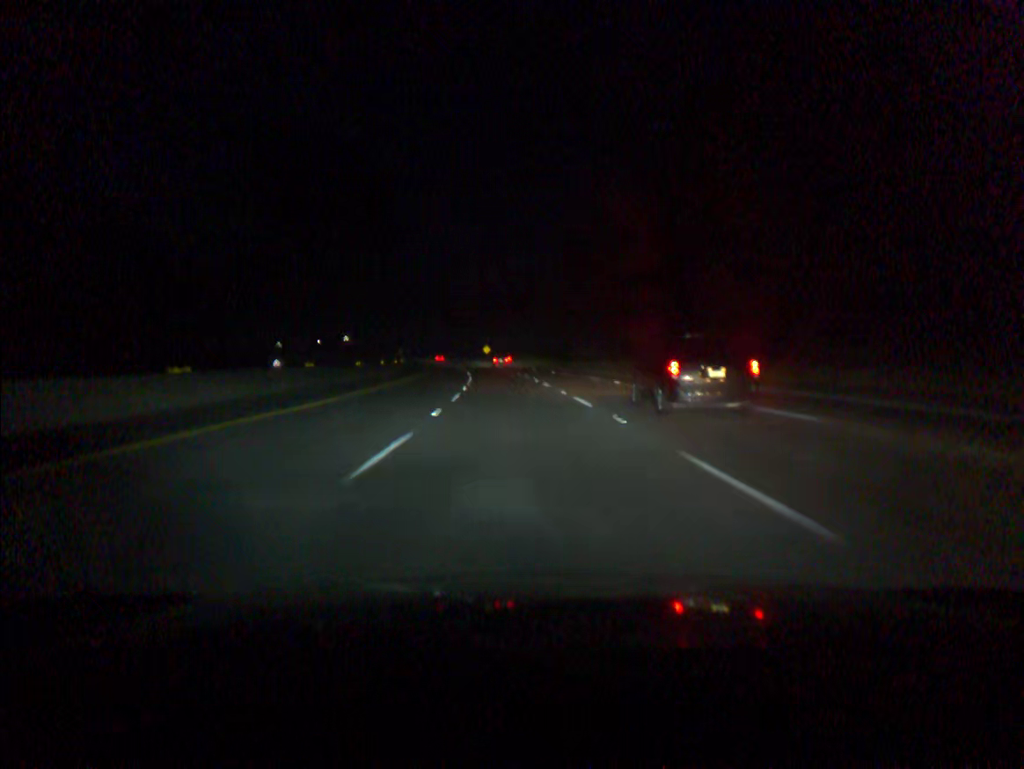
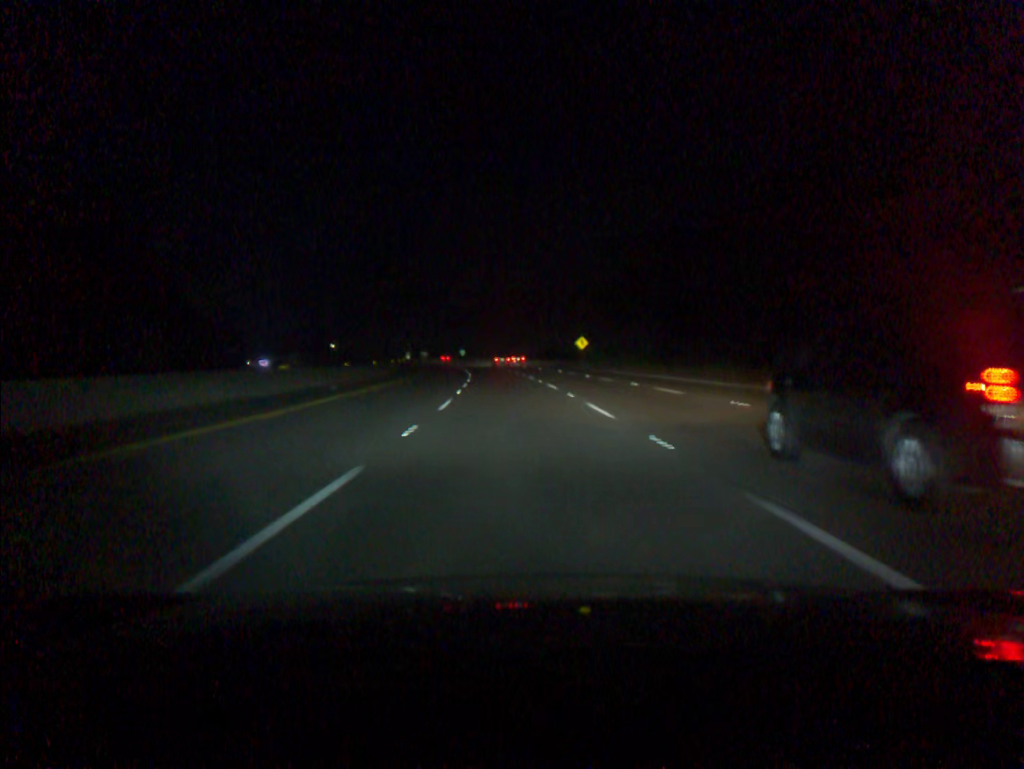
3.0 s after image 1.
(-4.8, +91.2) m; -6°
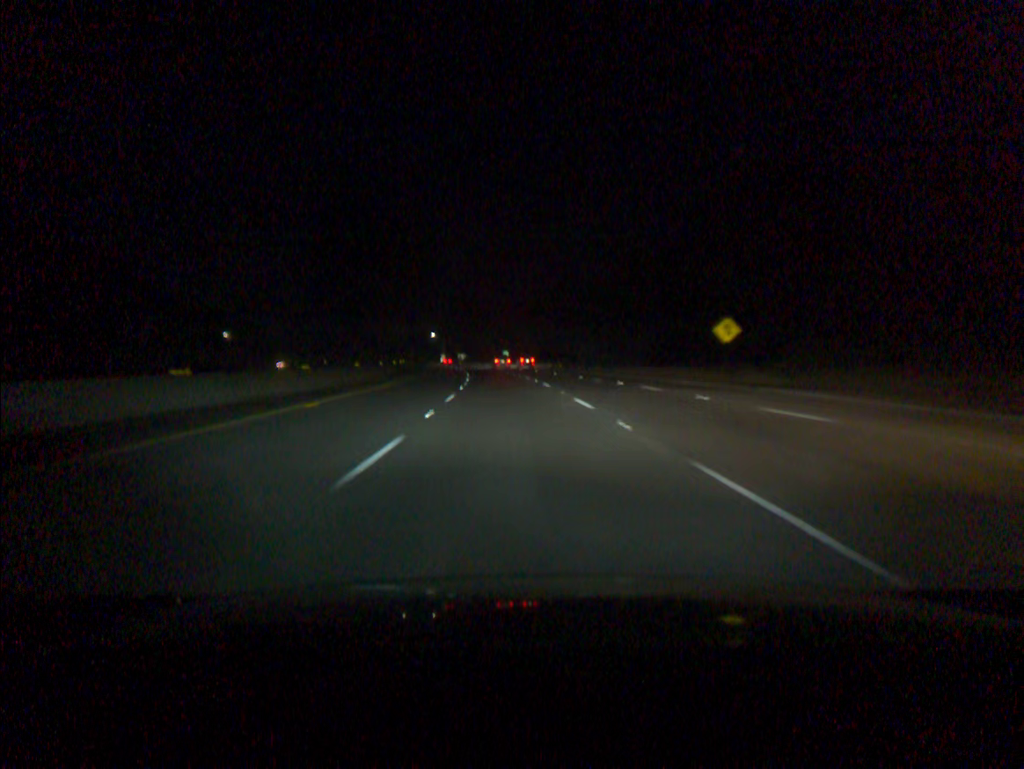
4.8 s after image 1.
(-1.8, +54.8) m; -4°
